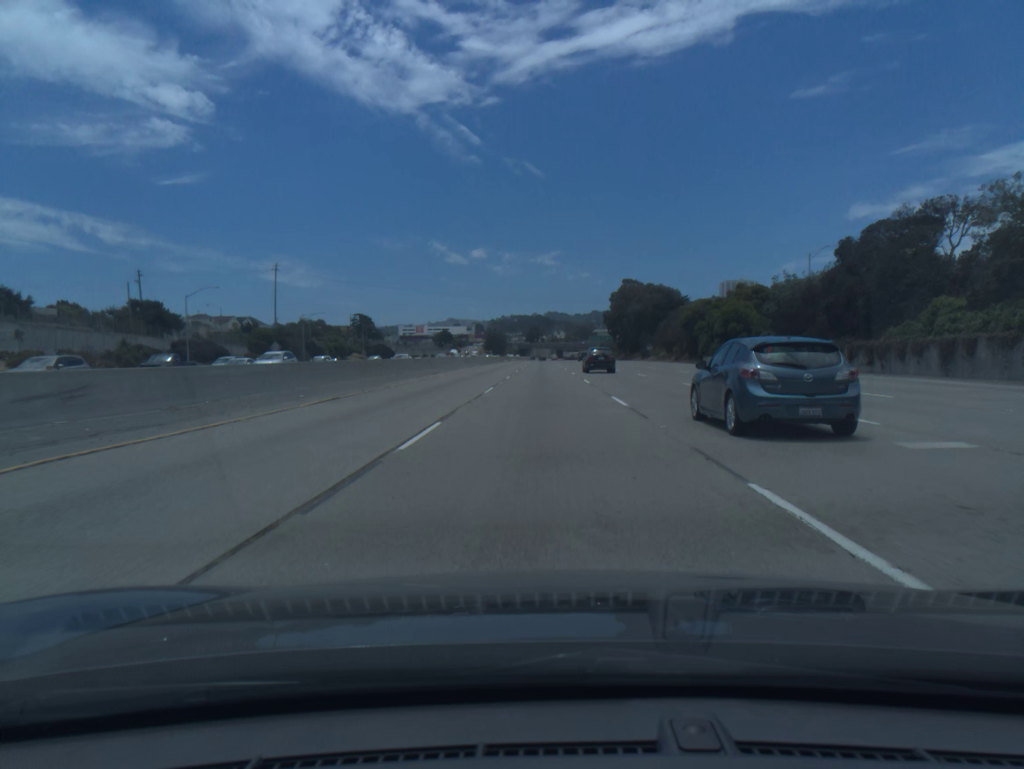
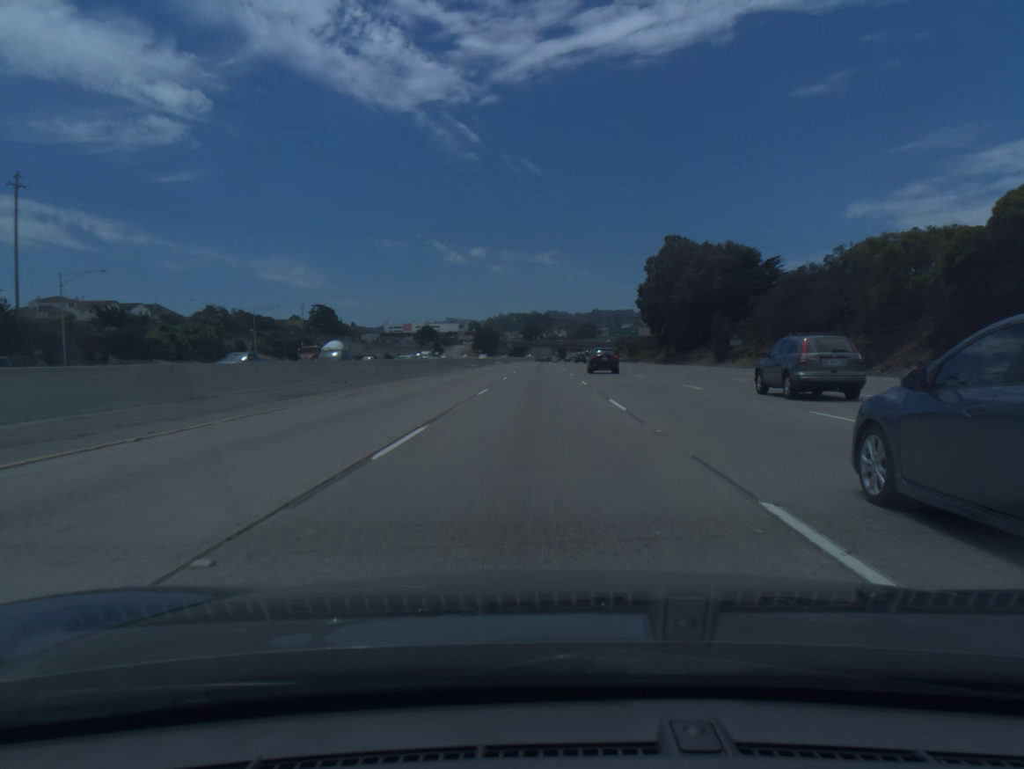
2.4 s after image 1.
(+0.2, +73.8) m; 0°
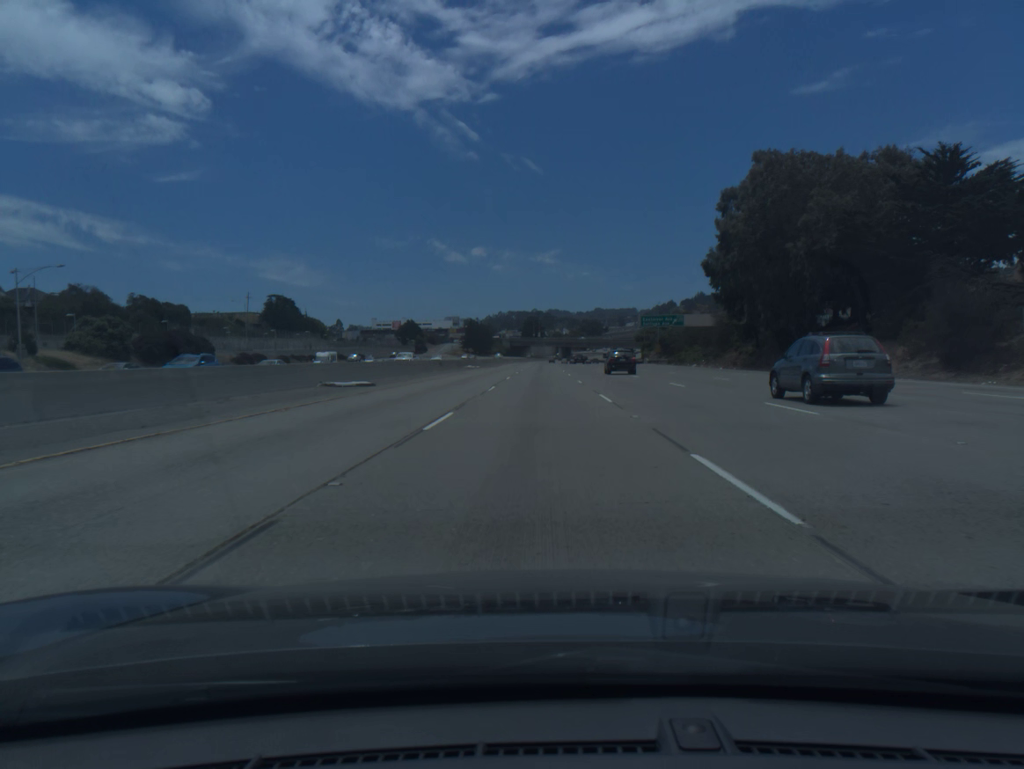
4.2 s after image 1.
(0.0, +55.2) m; 0°
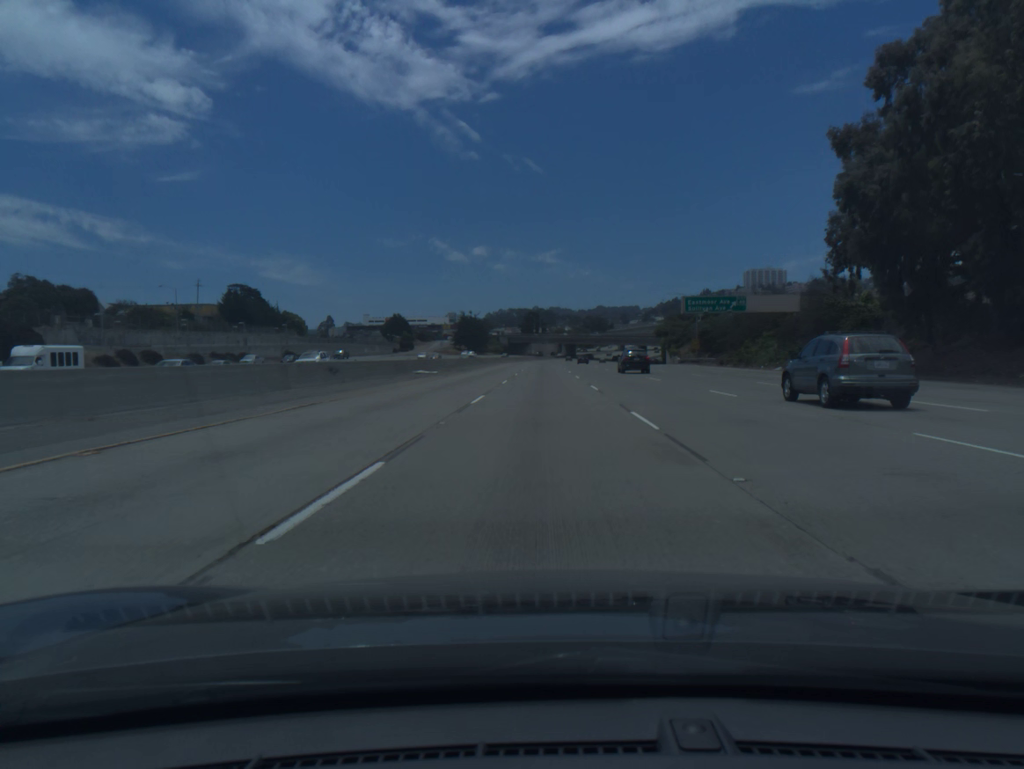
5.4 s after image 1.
(0.0, +36.7) m; 0°
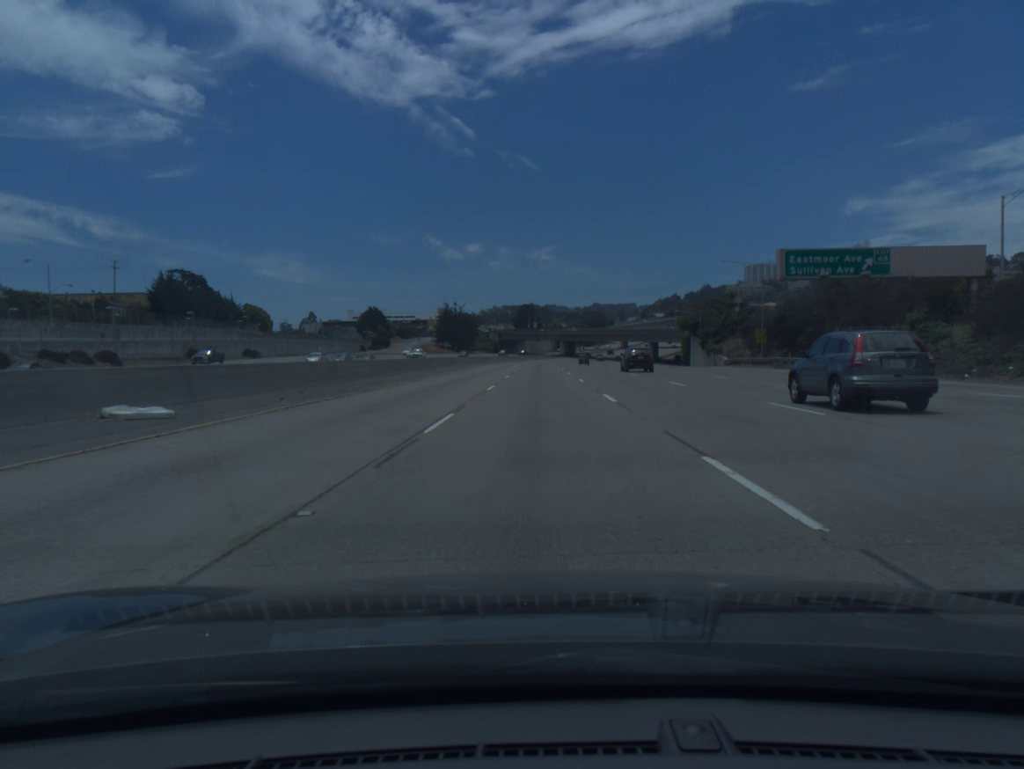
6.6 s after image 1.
(+0.1, +36.7) m; 0°
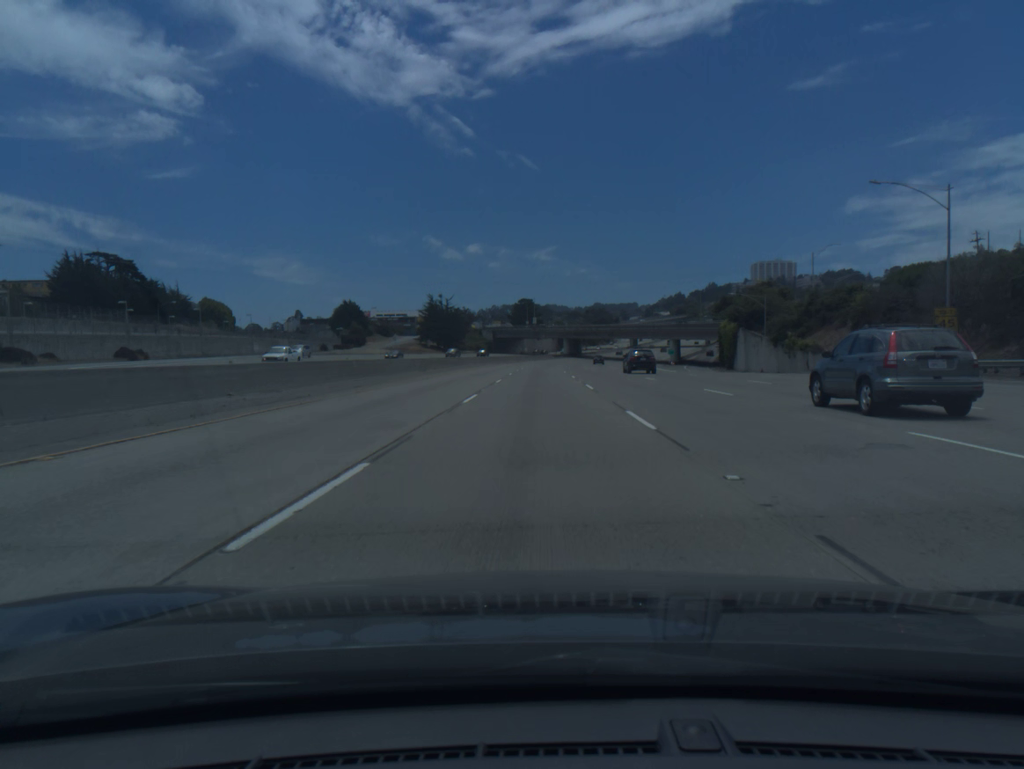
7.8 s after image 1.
(0.0, +36.7) m; 0°
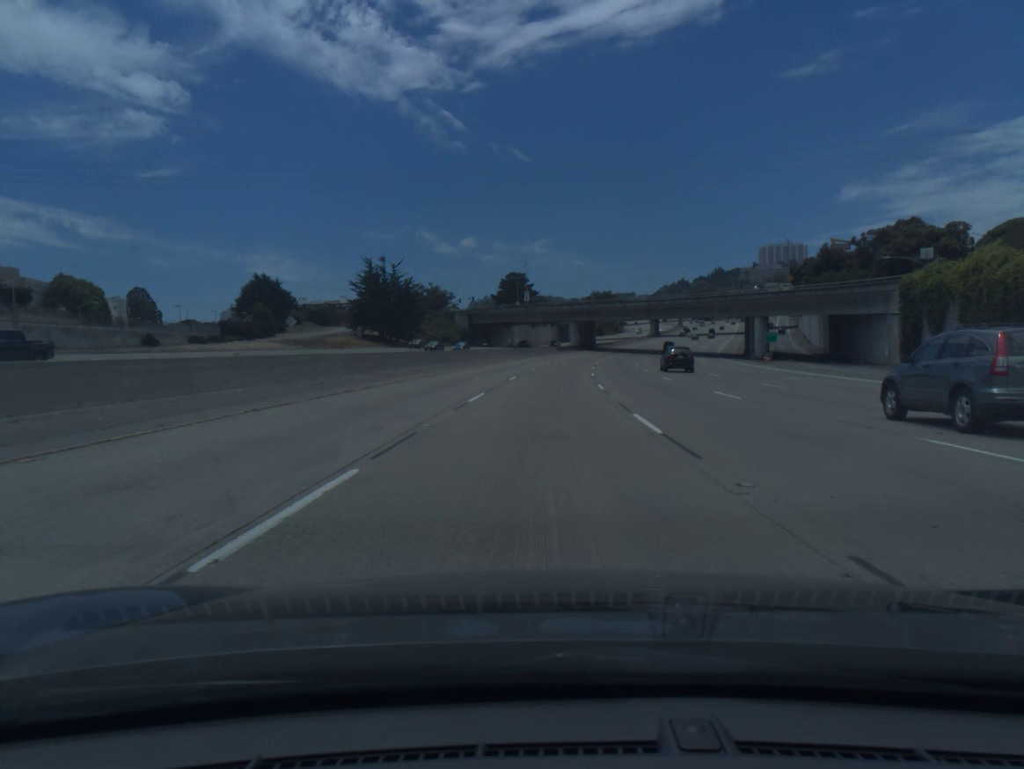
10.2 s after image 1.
(-0.1, +73.5) m; 0°
